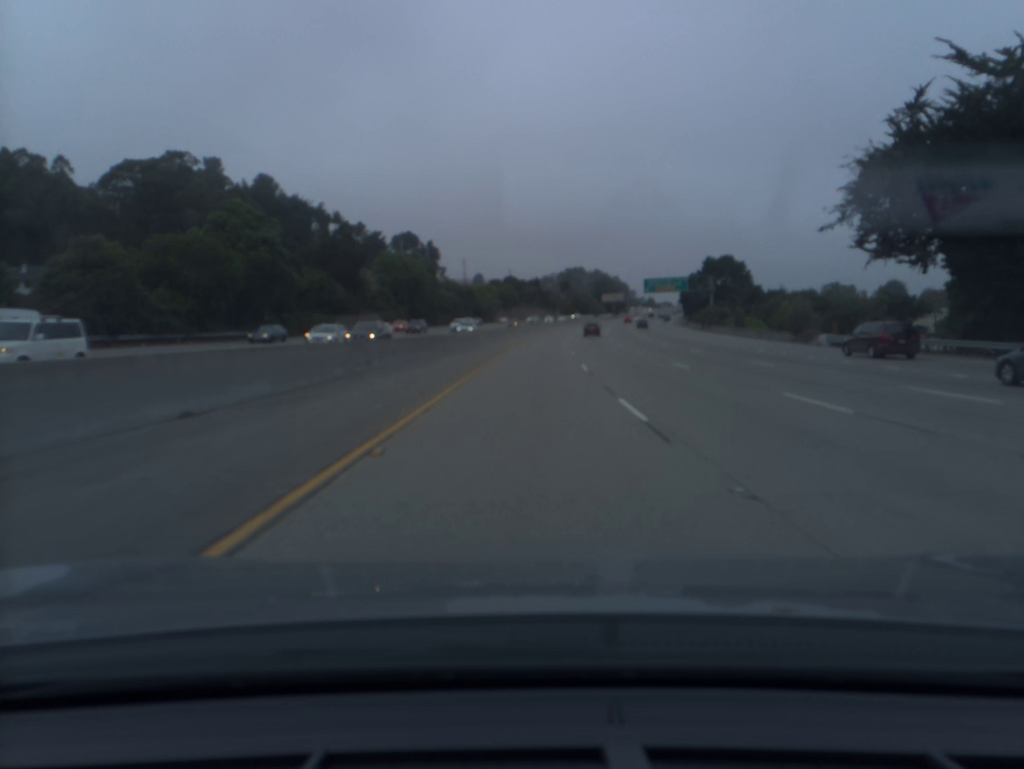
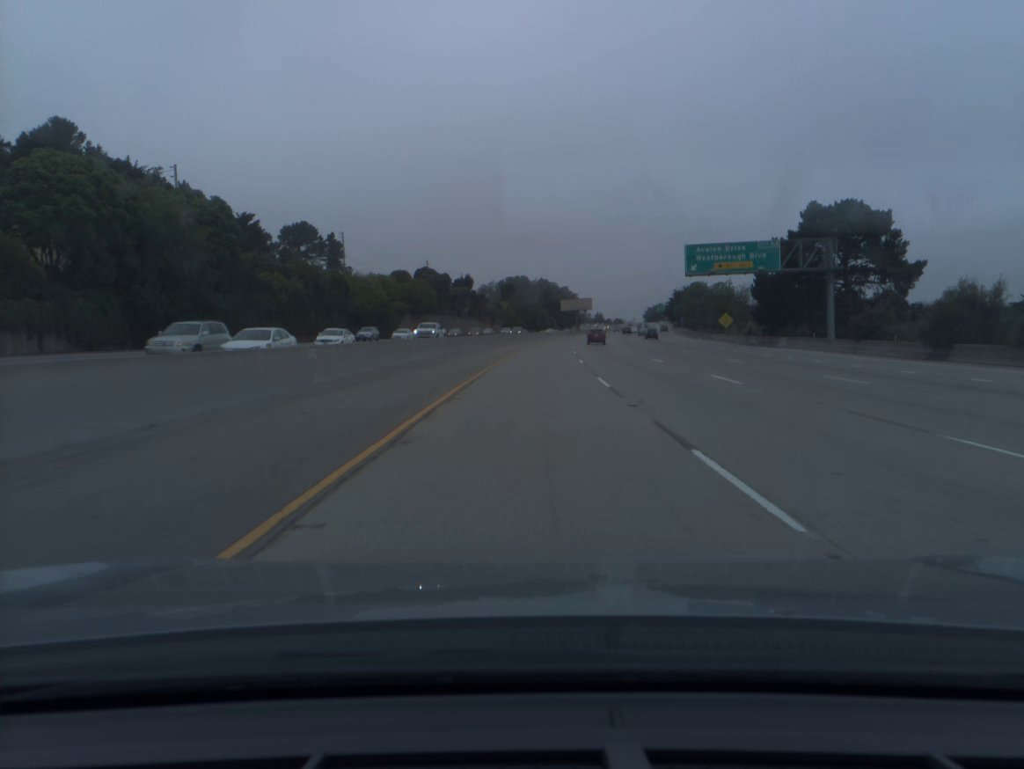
(+2.9, +79.6) m; +4°
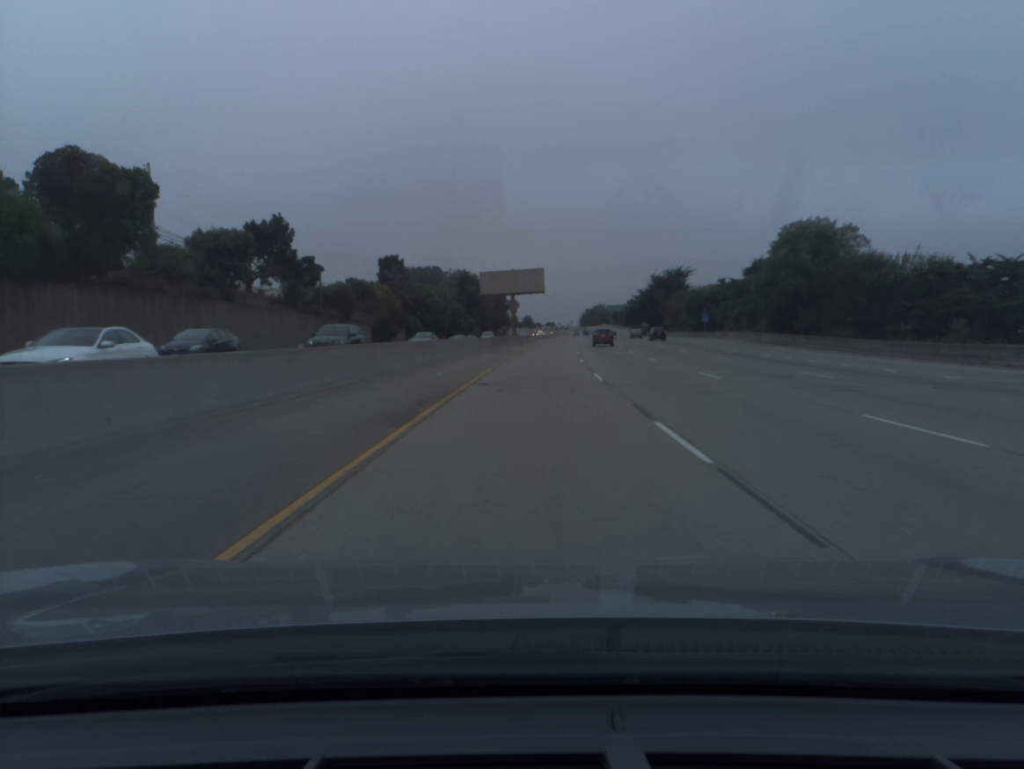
(+5.0, +99.5) m; +5°
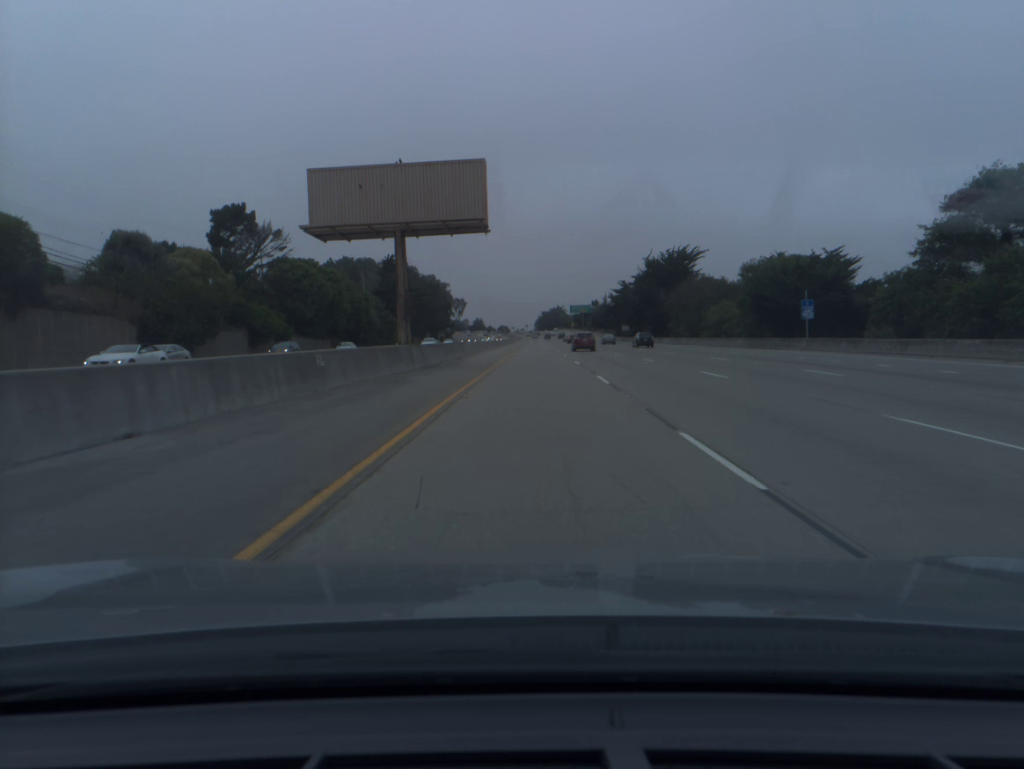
(+1.9, +59.8) m; +3°
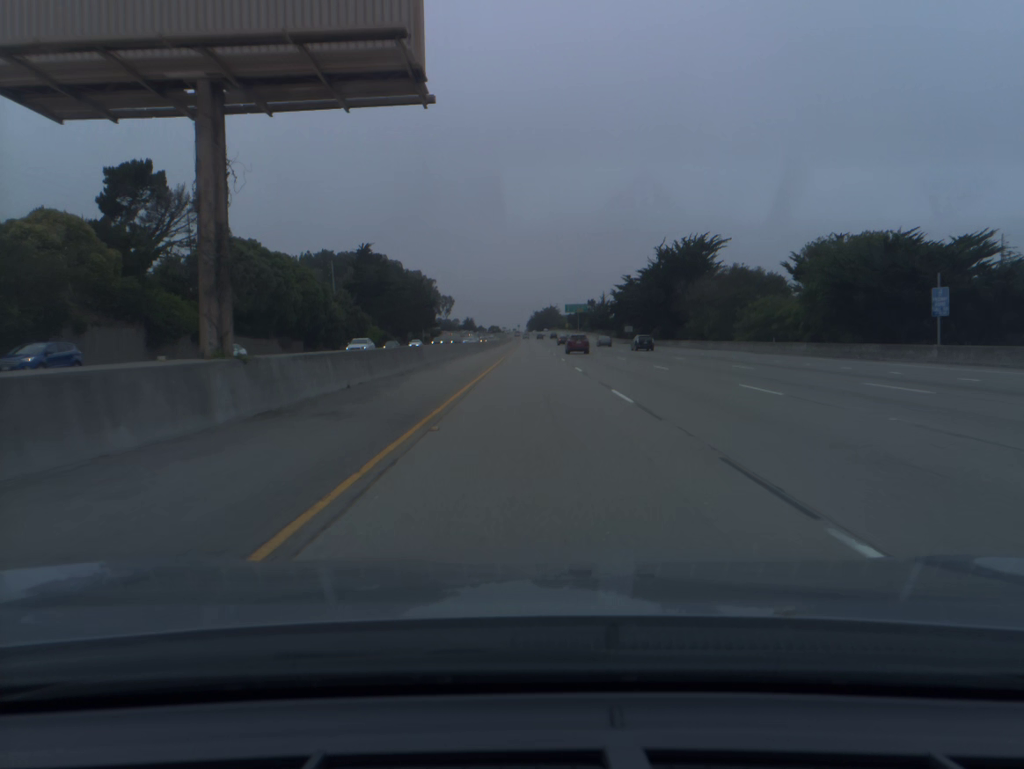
(+0.1, +20.0) m; +1°
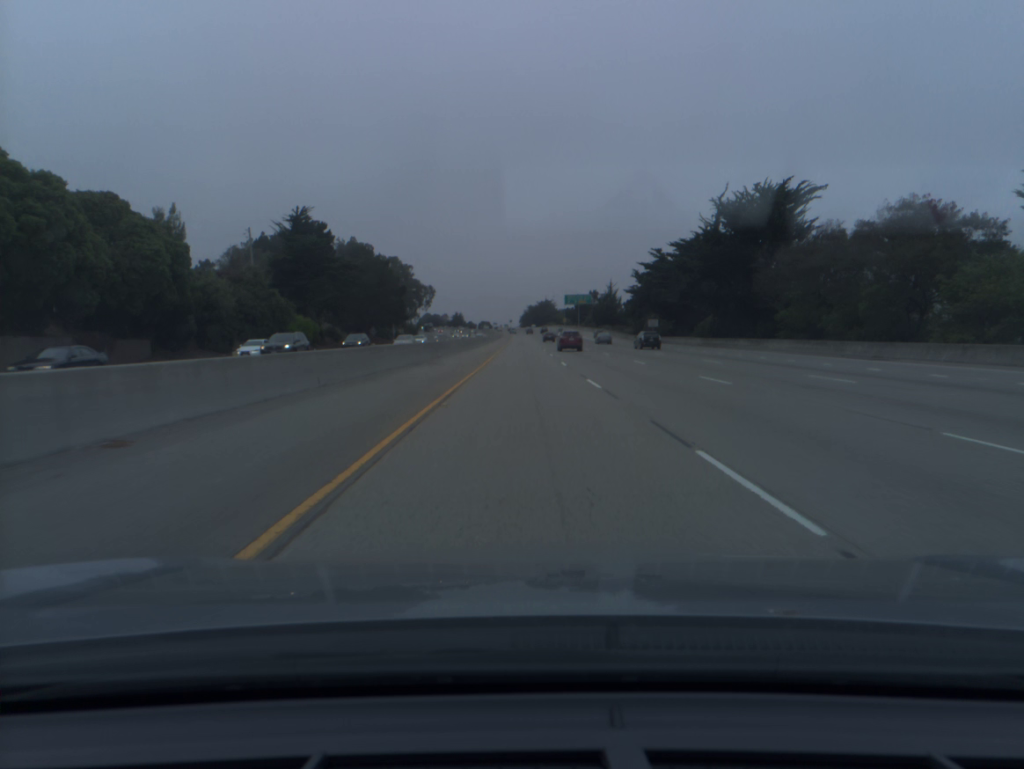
(+0.2, +40.2) m; +1°
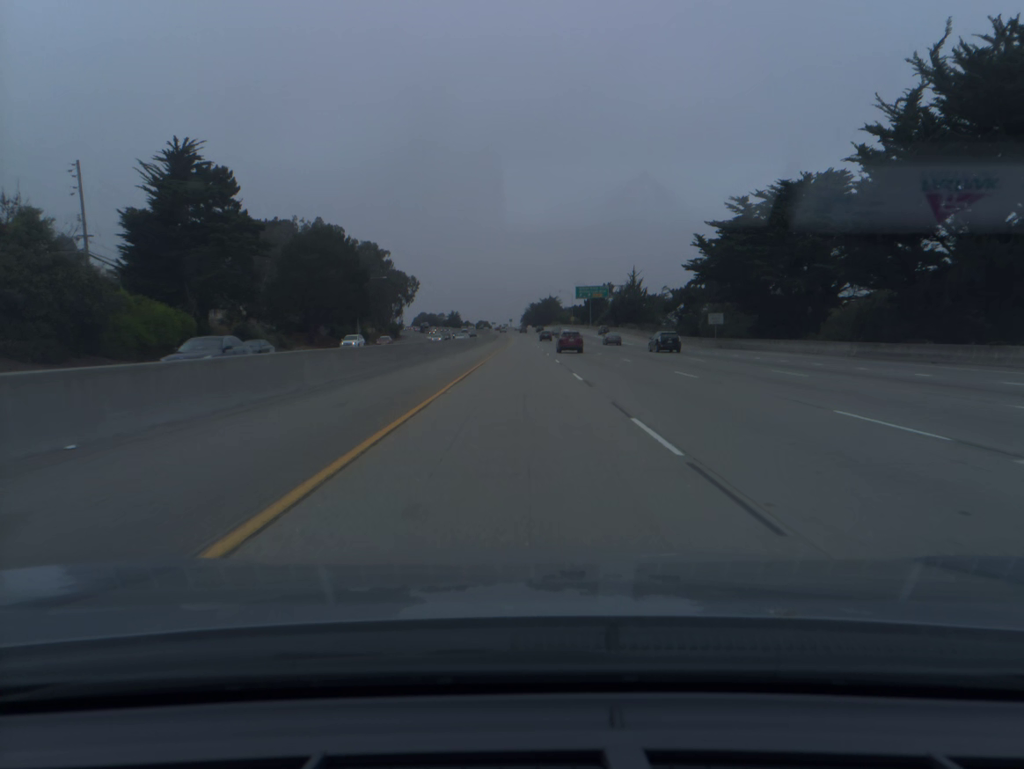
(0.0, +40.4) m; 0°
